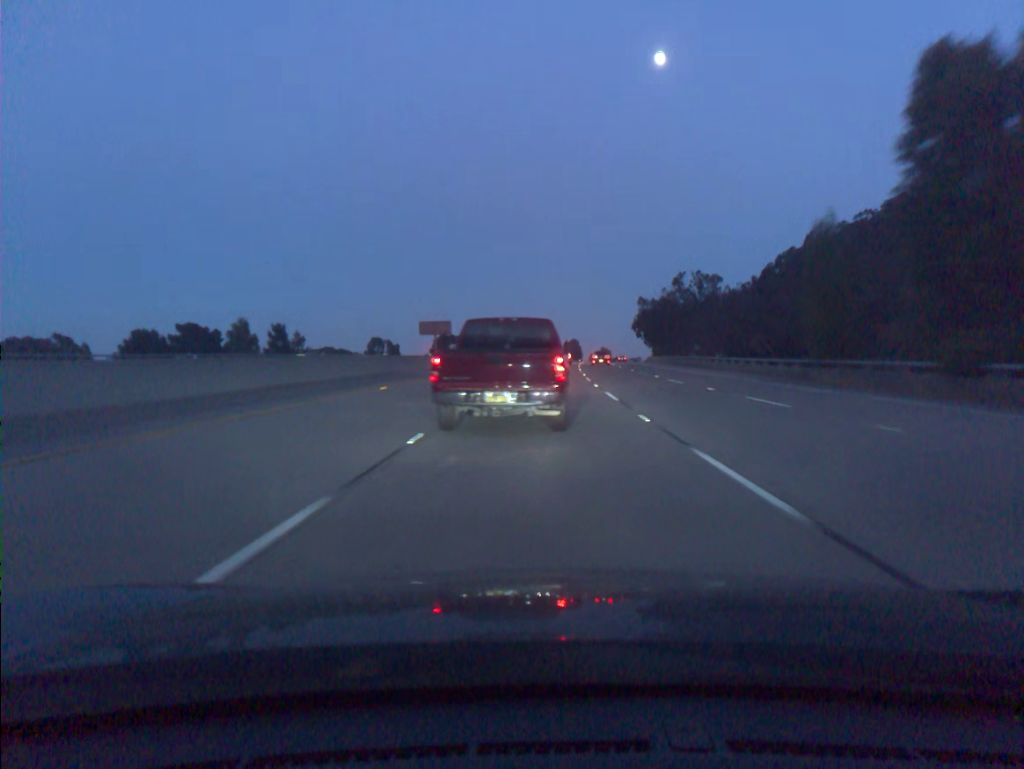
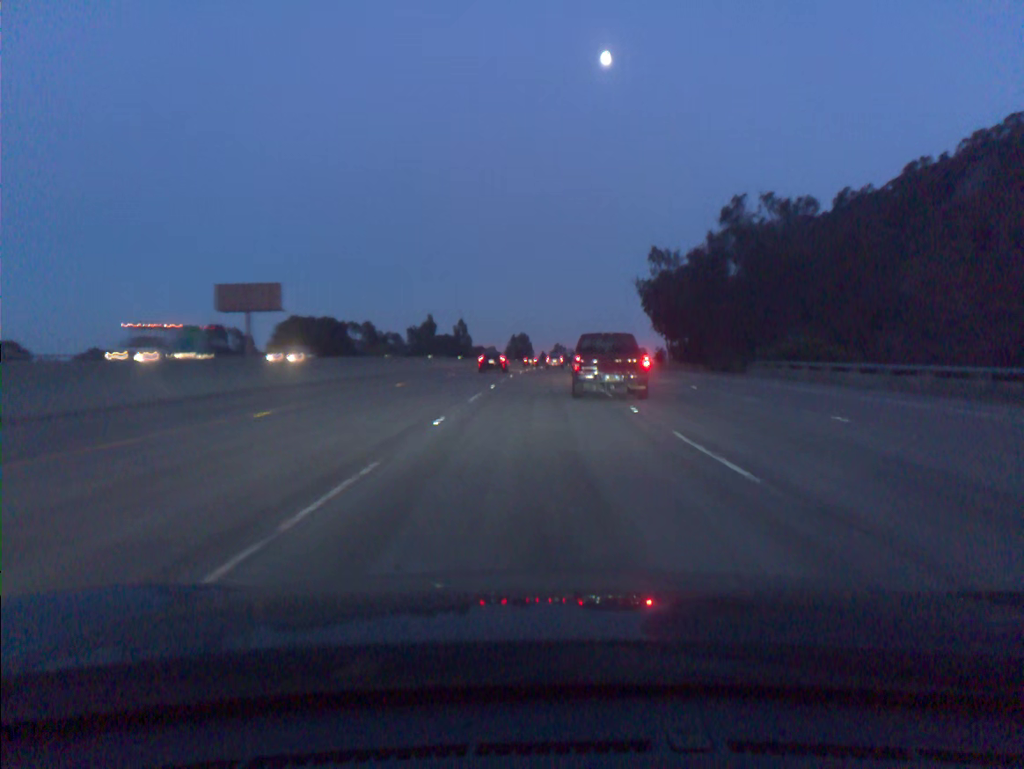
(+2.6, +85.0) m; +4°
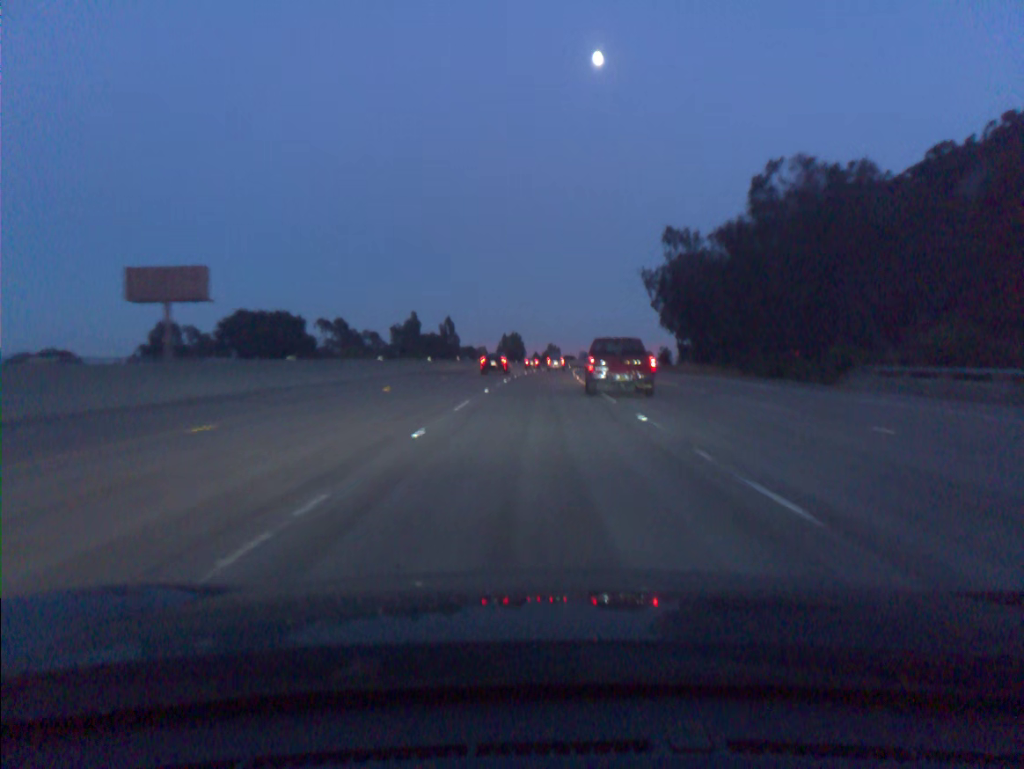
(+0.1, +16.4) m; +1°
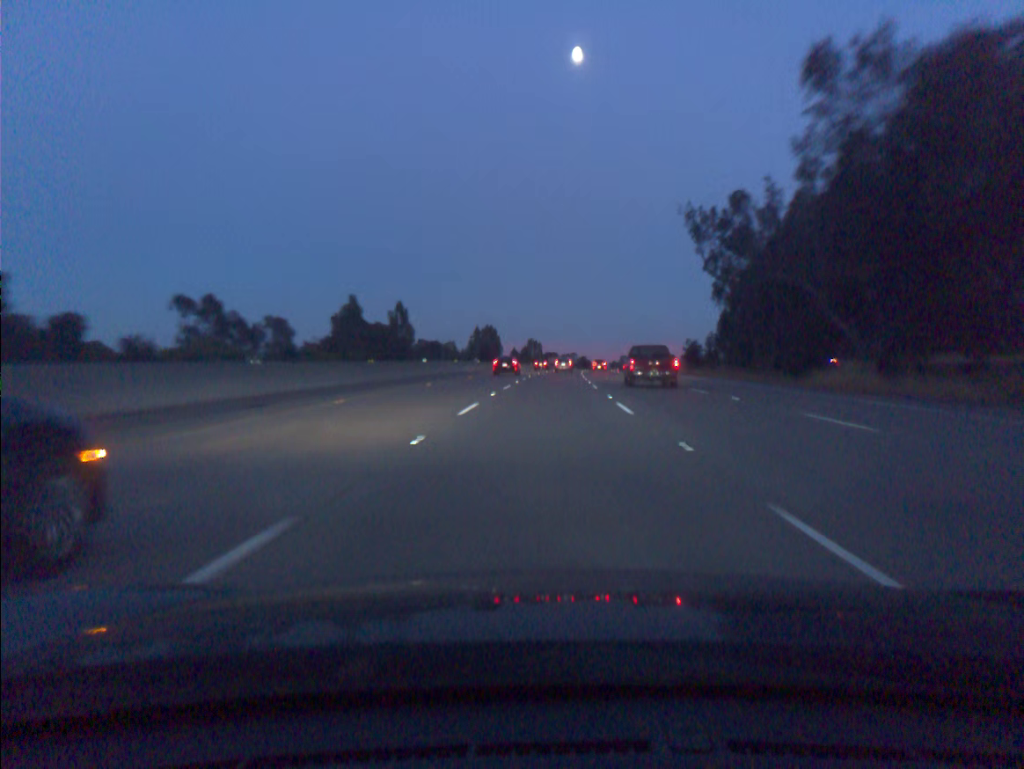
(+0.6, +48.8) m; +1°
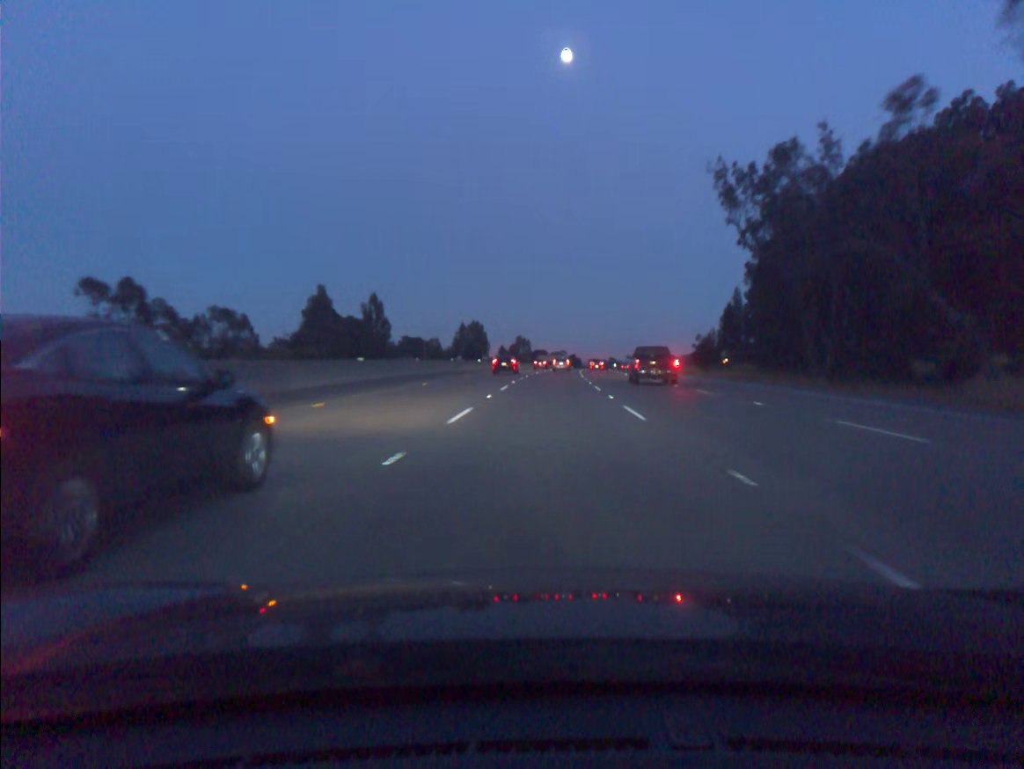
(+0.1, +16.3) m; +1°
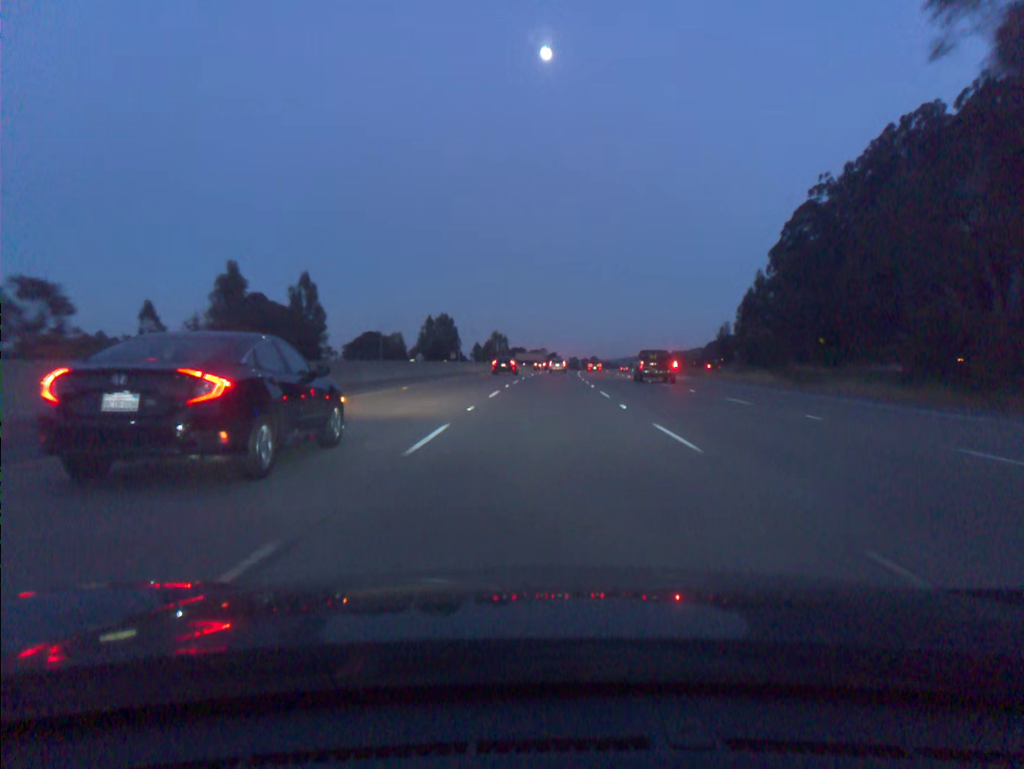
(+0.4, +33.0) m; +2°
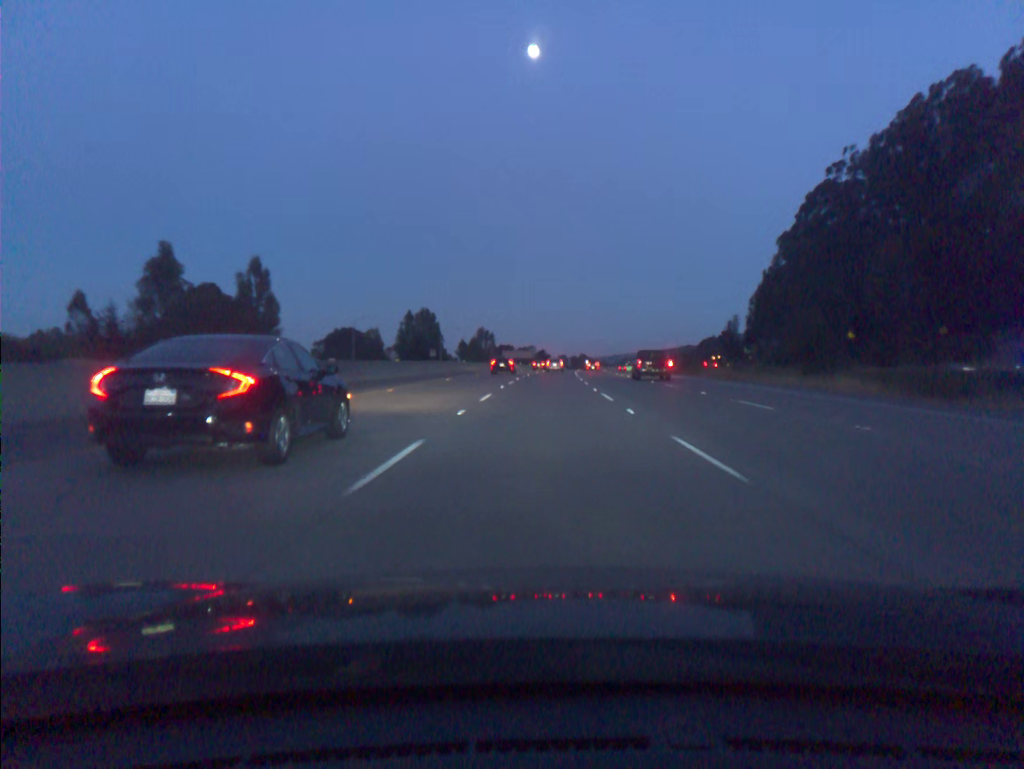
(+0.1, +16.8) m; +1°
